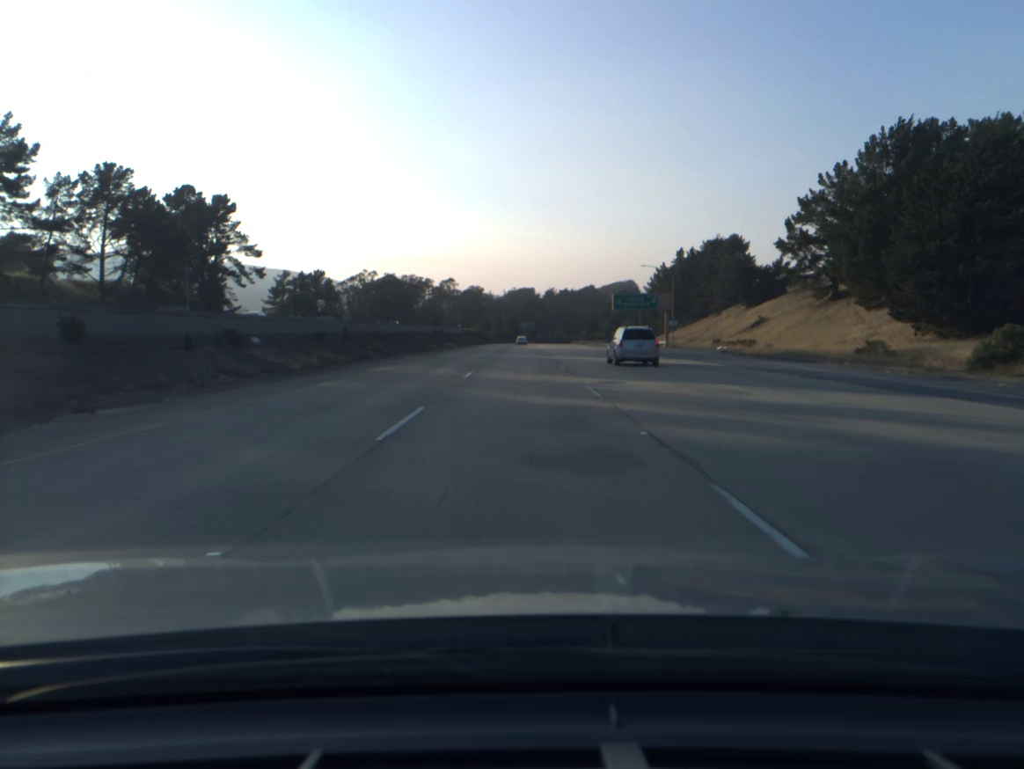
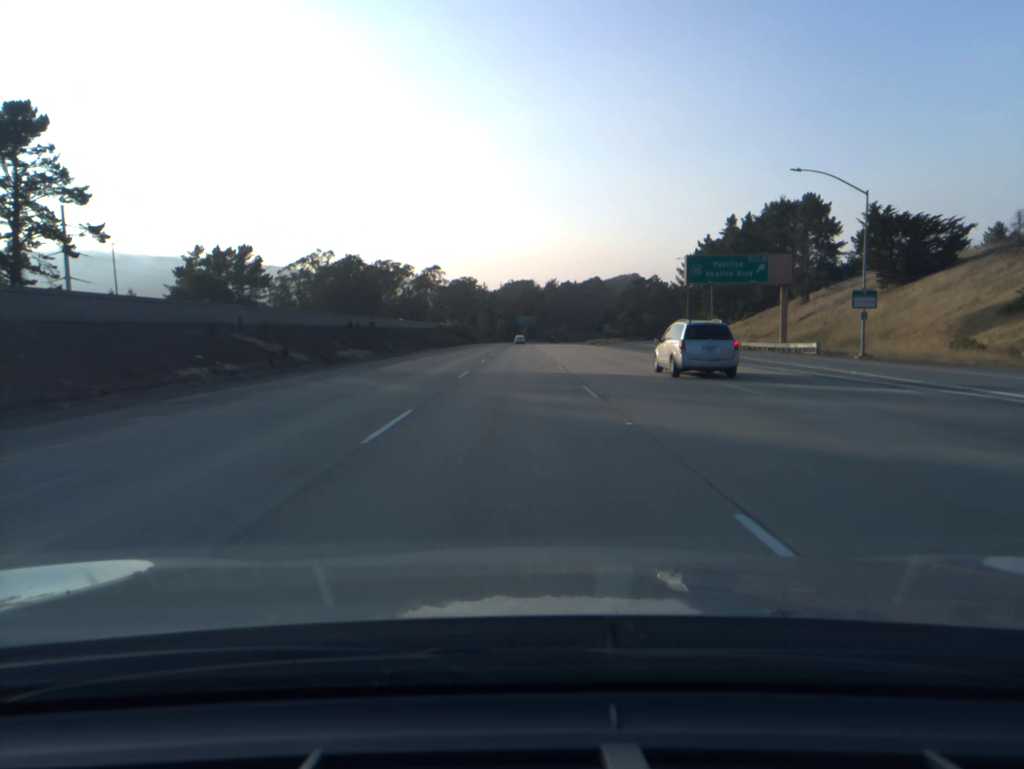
(+0.1, +59.1) m; 0°
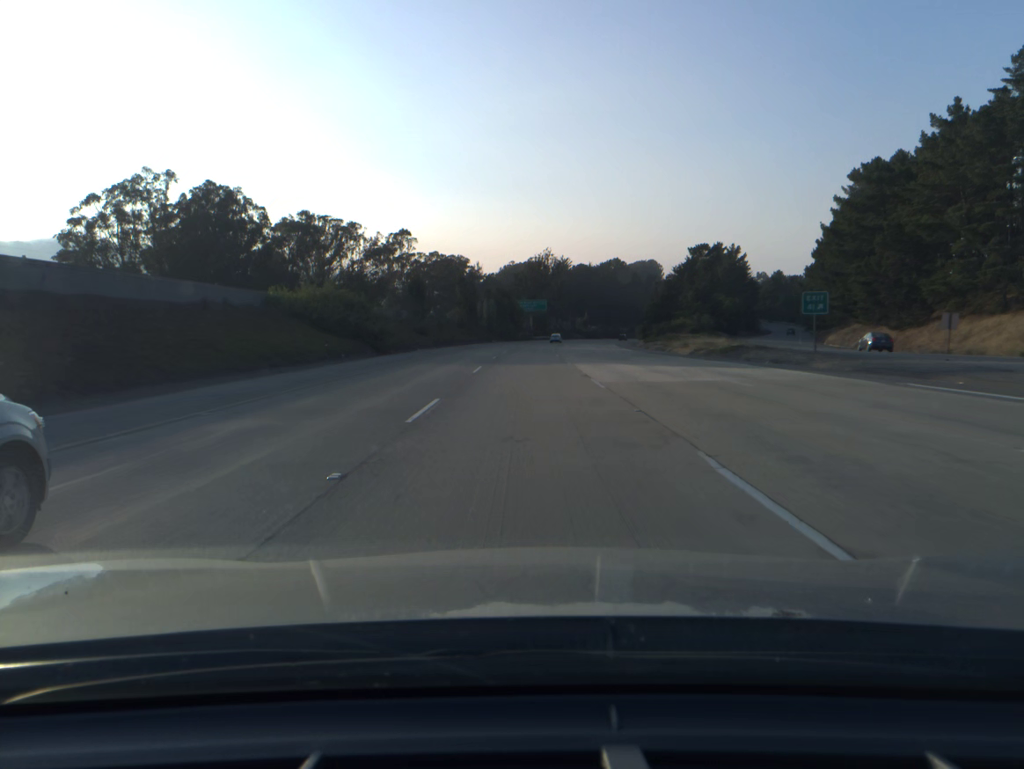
(-0.6, +100.0) m; 0°
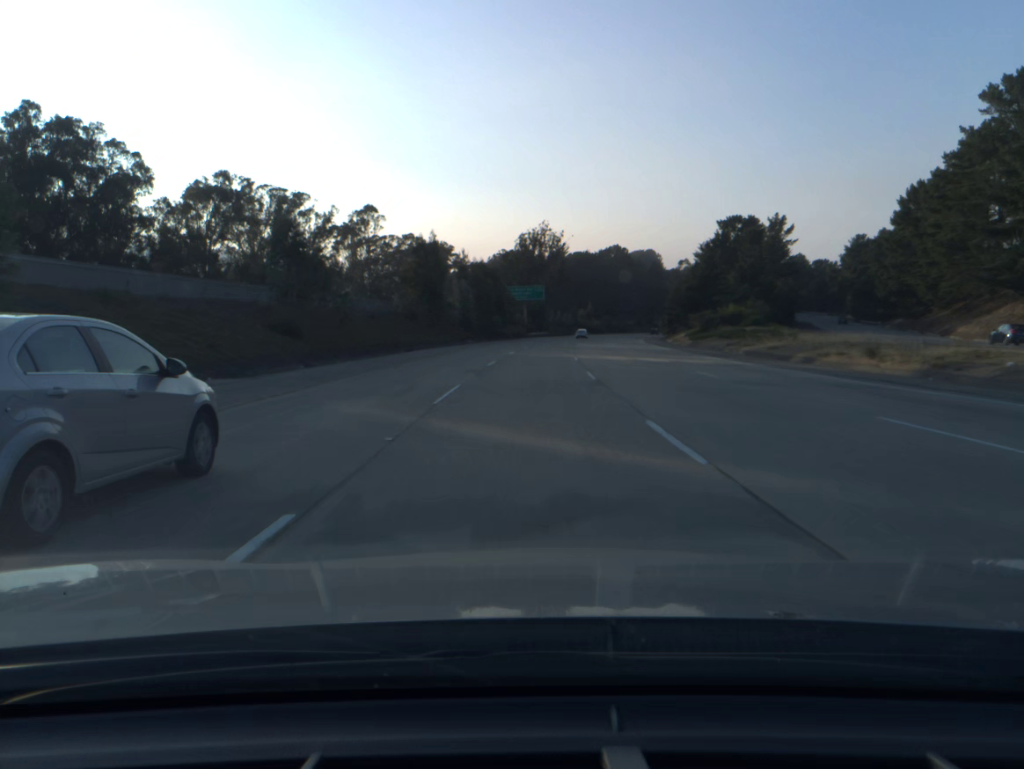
(+0.2, +39.9) m; +1°
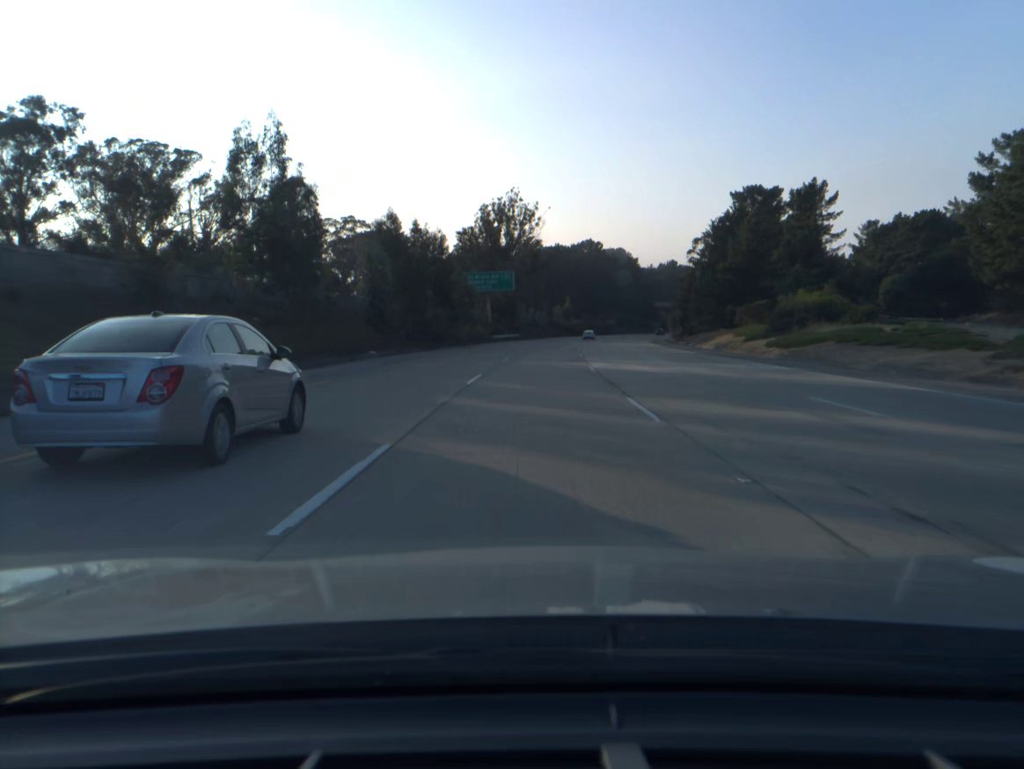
(+0.5, +39.8) m; +2°
